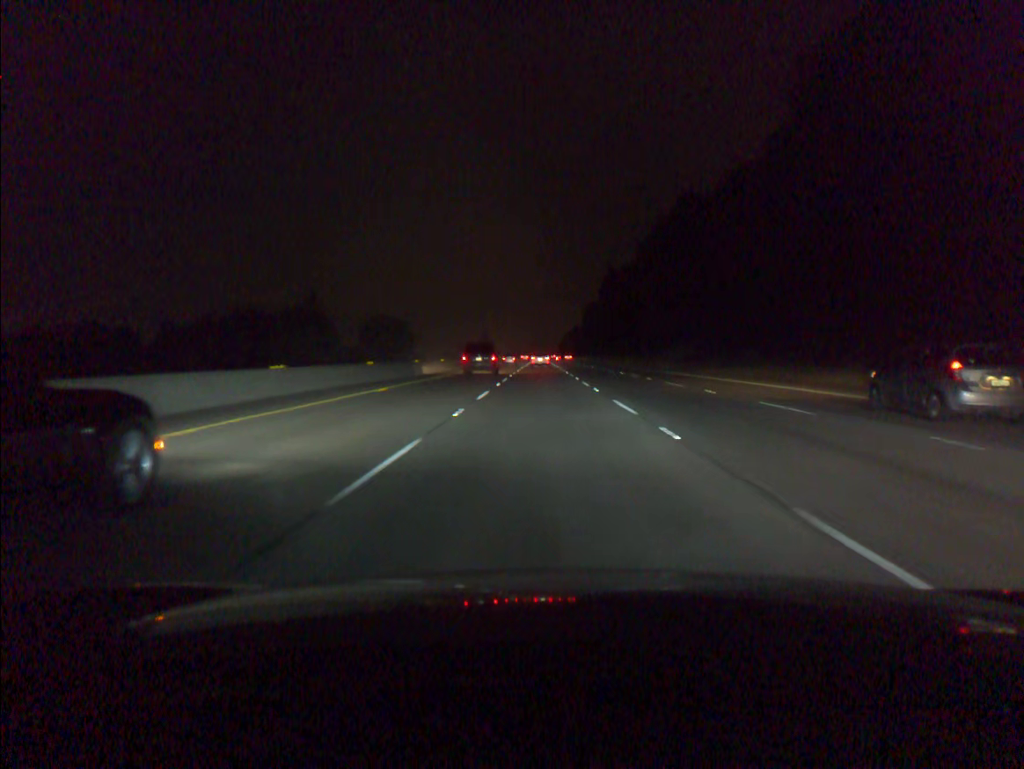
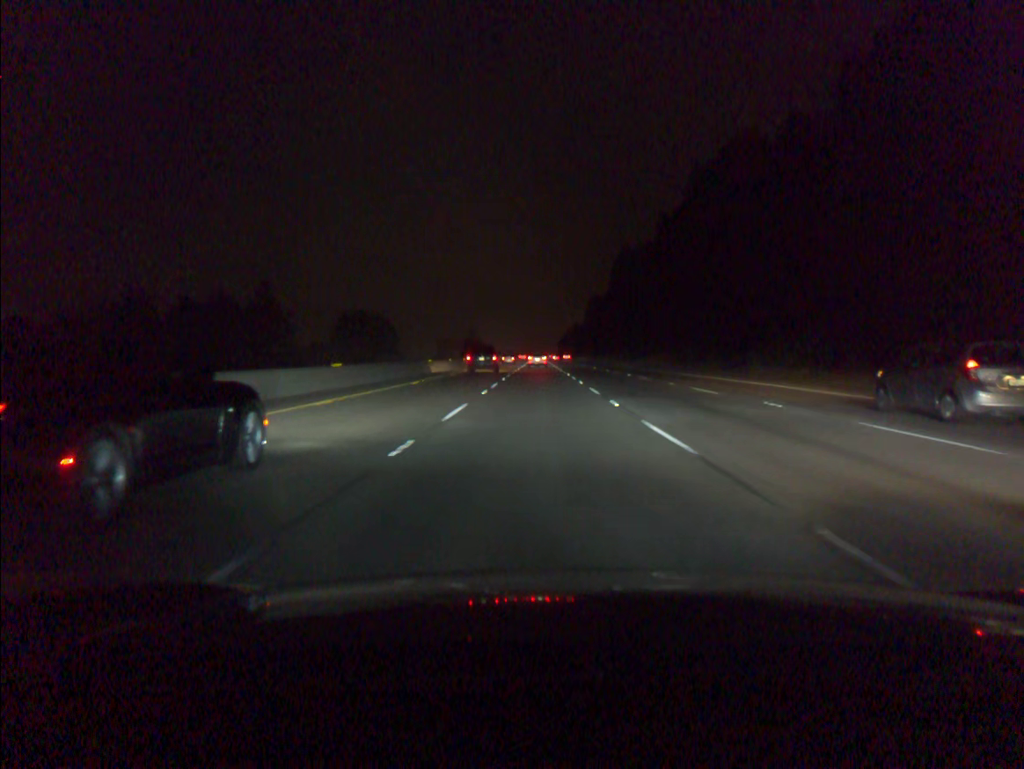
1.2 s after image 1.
(+0.1, +35.8) m; 0°
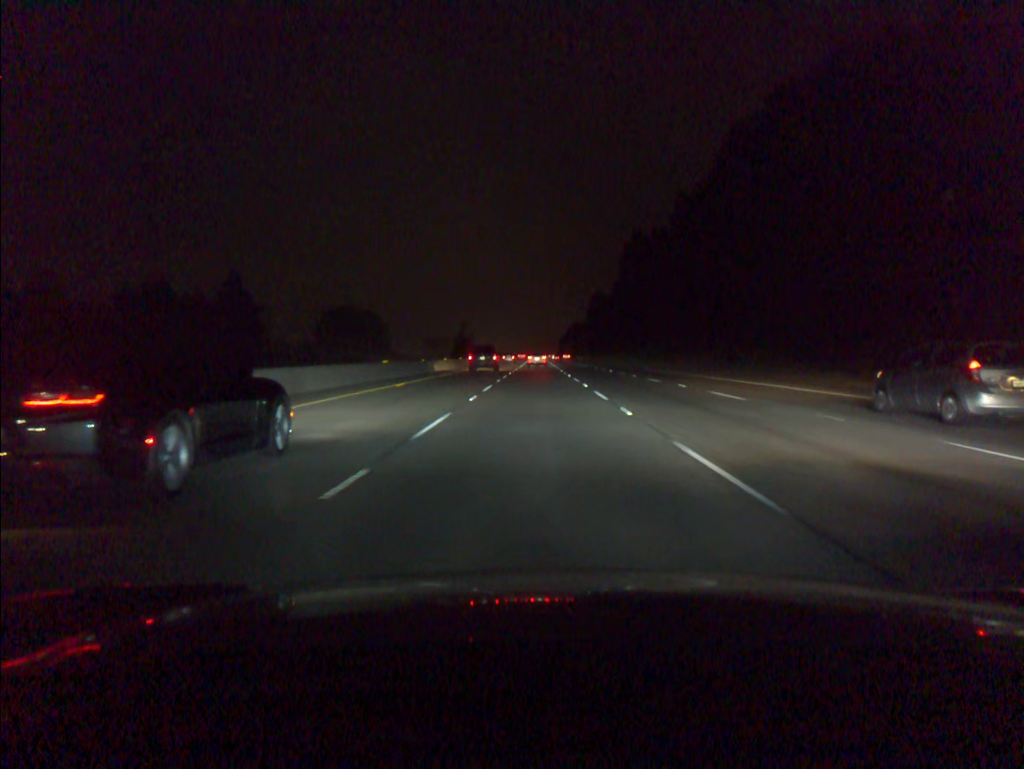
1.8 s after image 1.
(0.0, +18.0) m; 0°
